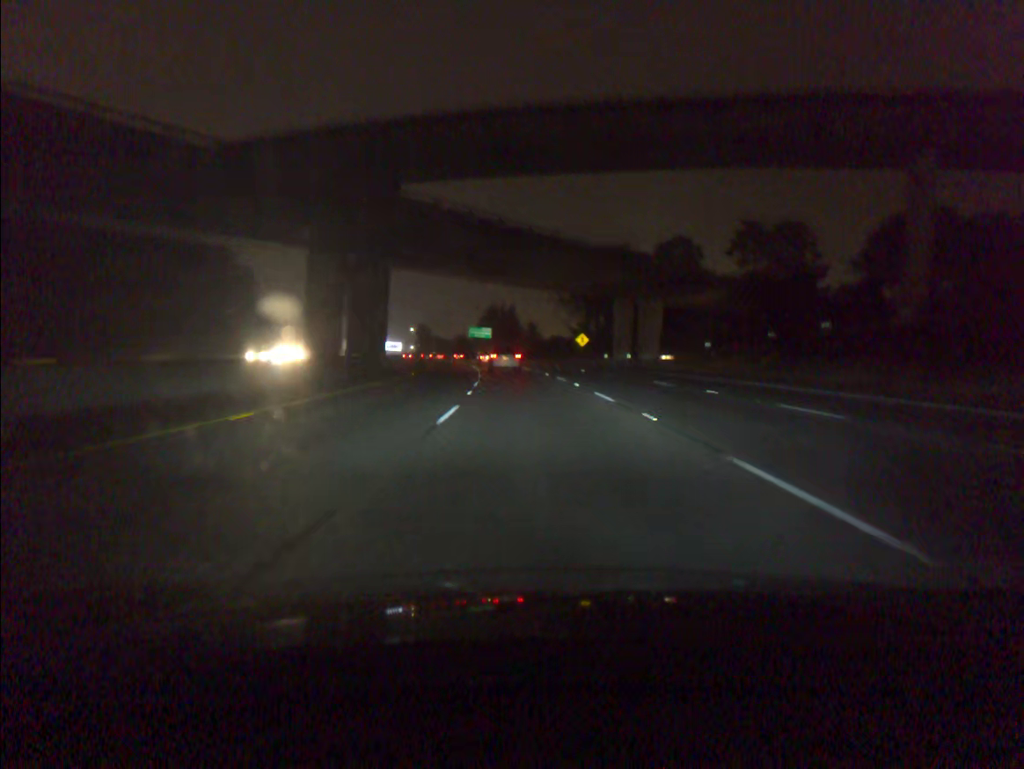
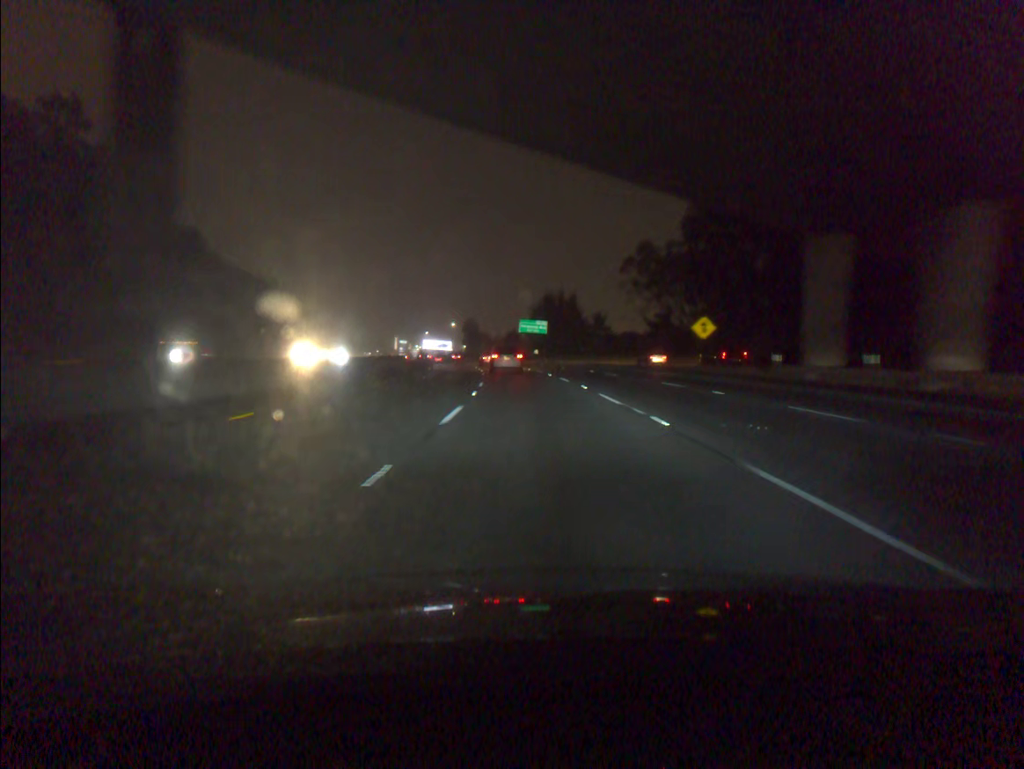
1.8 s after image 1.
(-1.6, +44.1) m; -4°
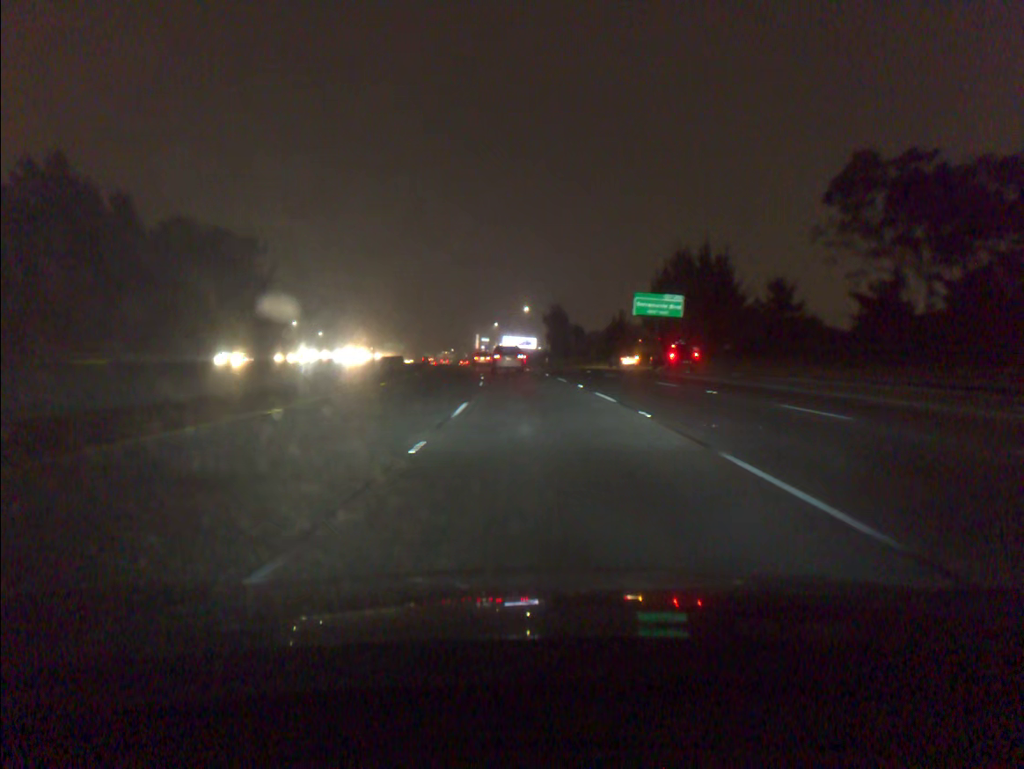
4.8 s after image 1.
(-4.1, +71.6) m; -7°
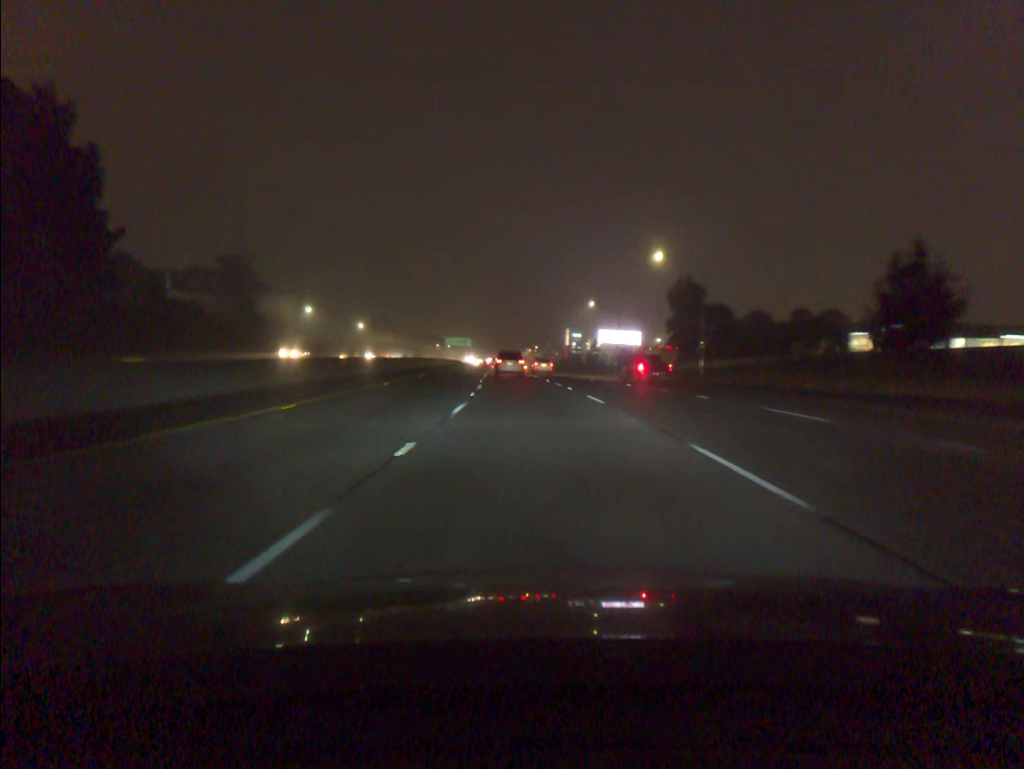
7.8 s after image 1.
(-4.1, +71.7) m; -7°
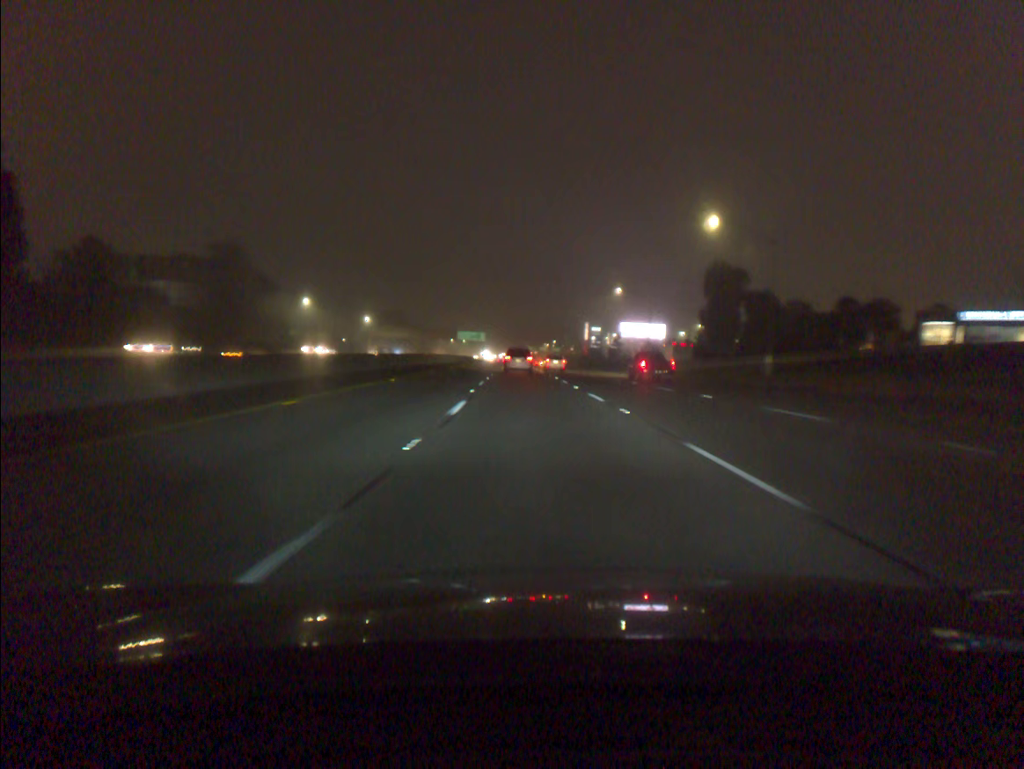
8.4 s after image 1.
(-0.2, +14.5) m; -1°
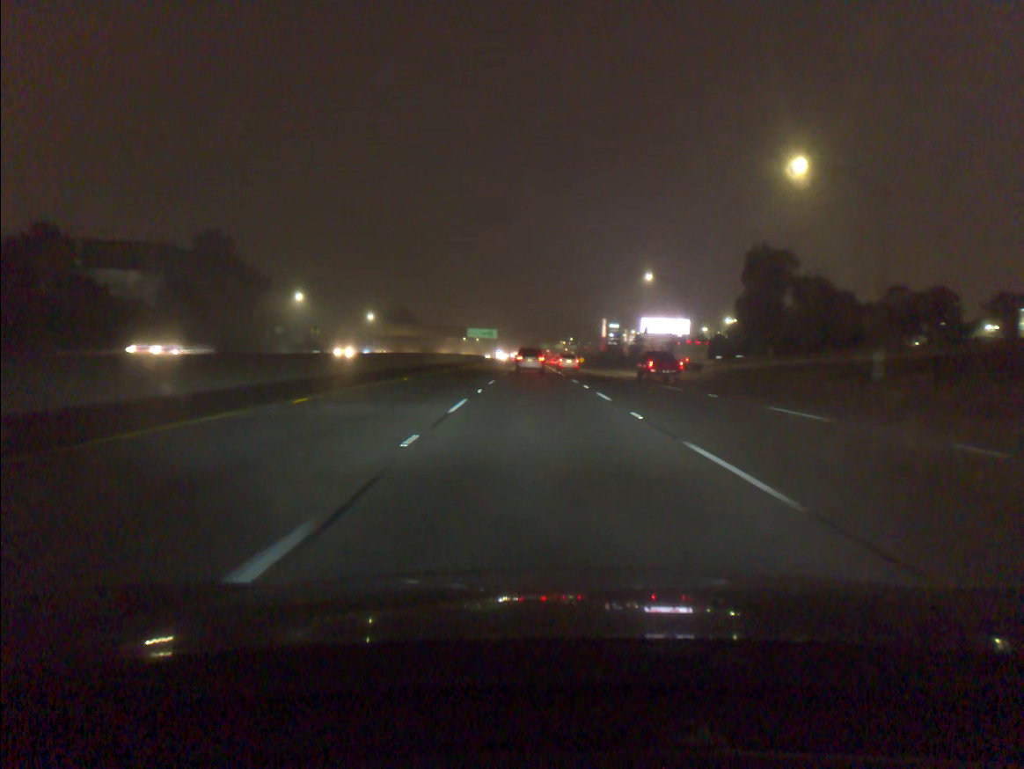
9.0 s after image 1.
(-0.1, +14.5) m; -1°
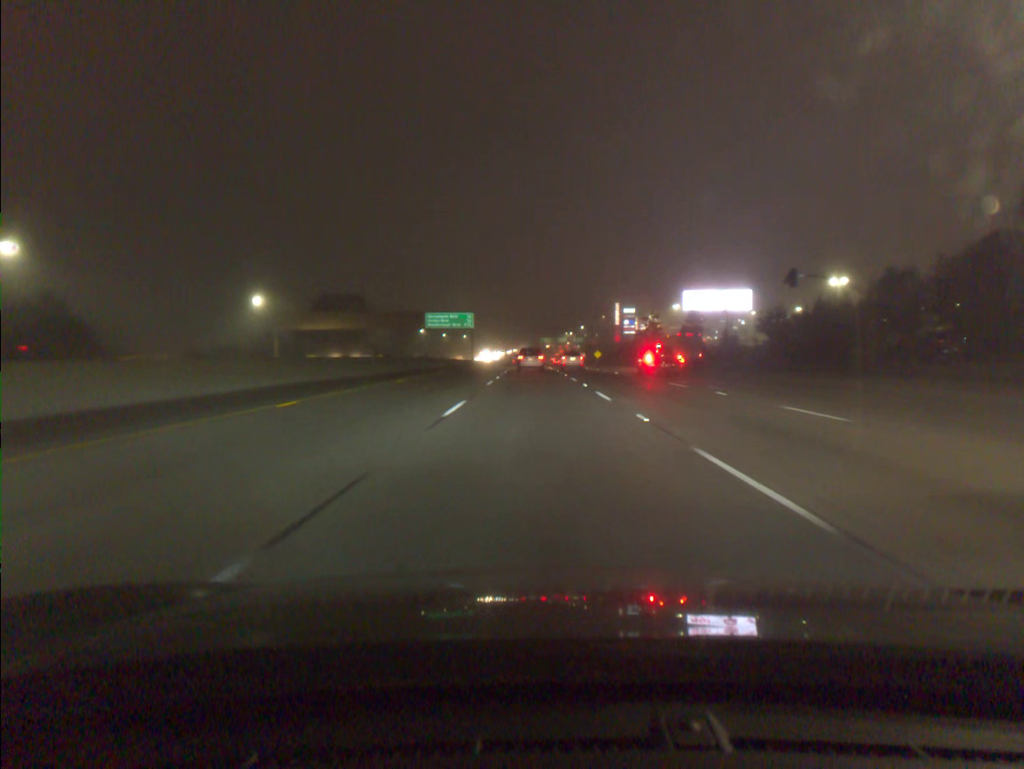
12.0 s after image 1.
(-0.5, +73.8) m; 0°
